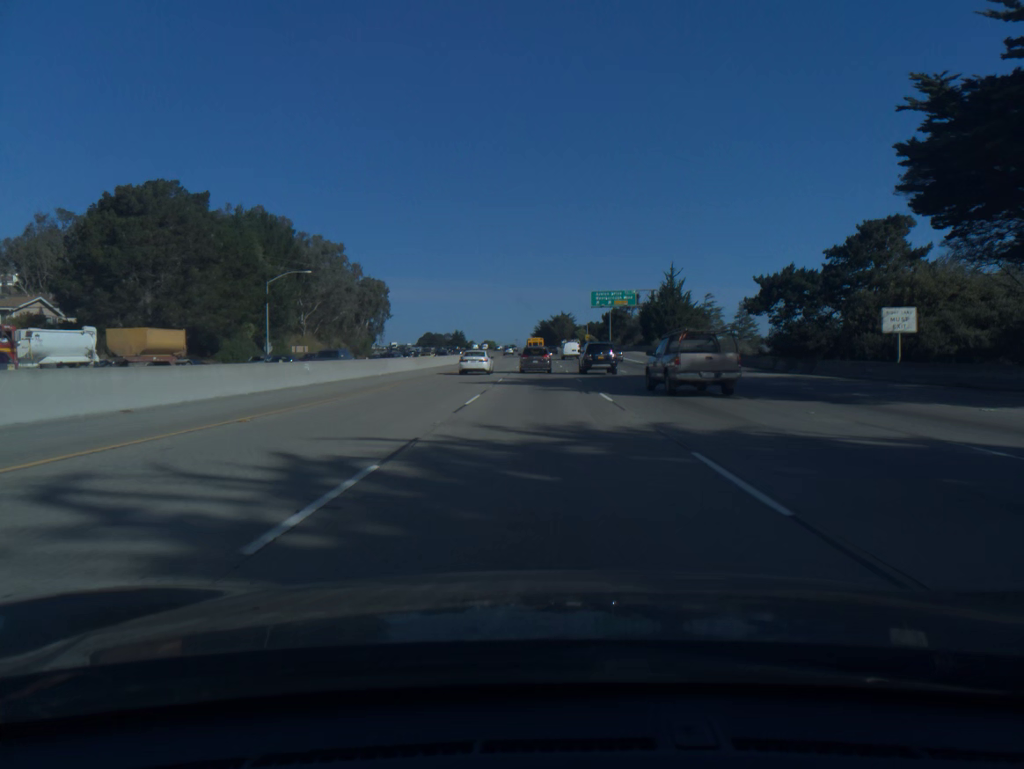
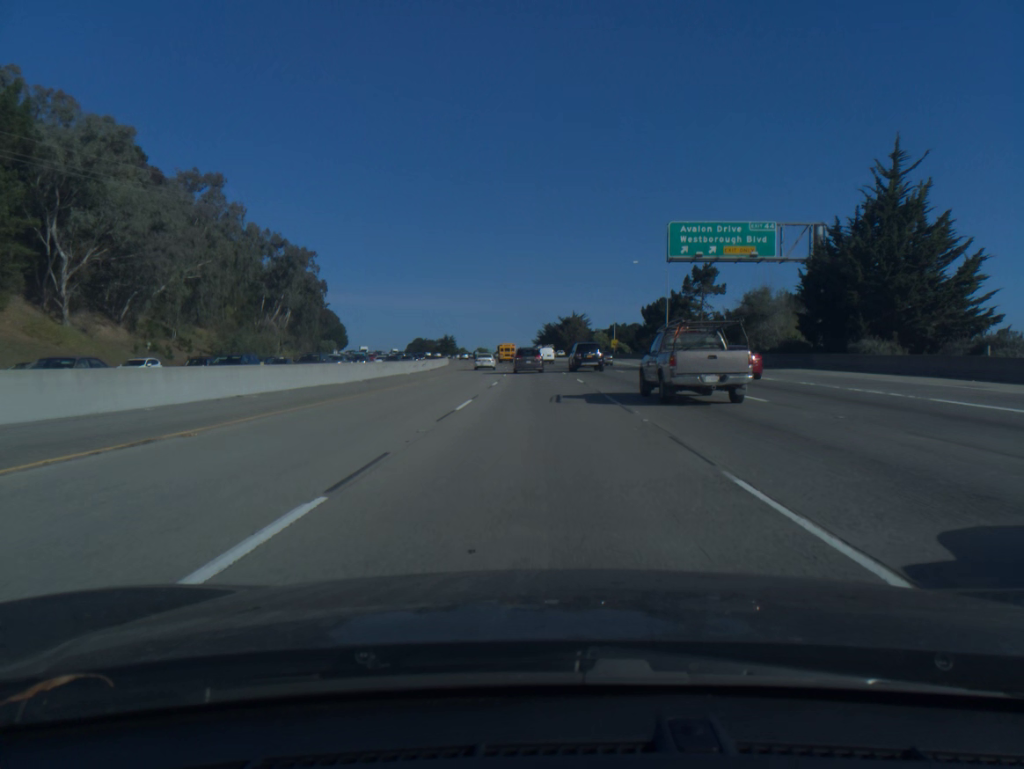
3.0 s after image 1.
(-0.2, +75.0) m; 0°
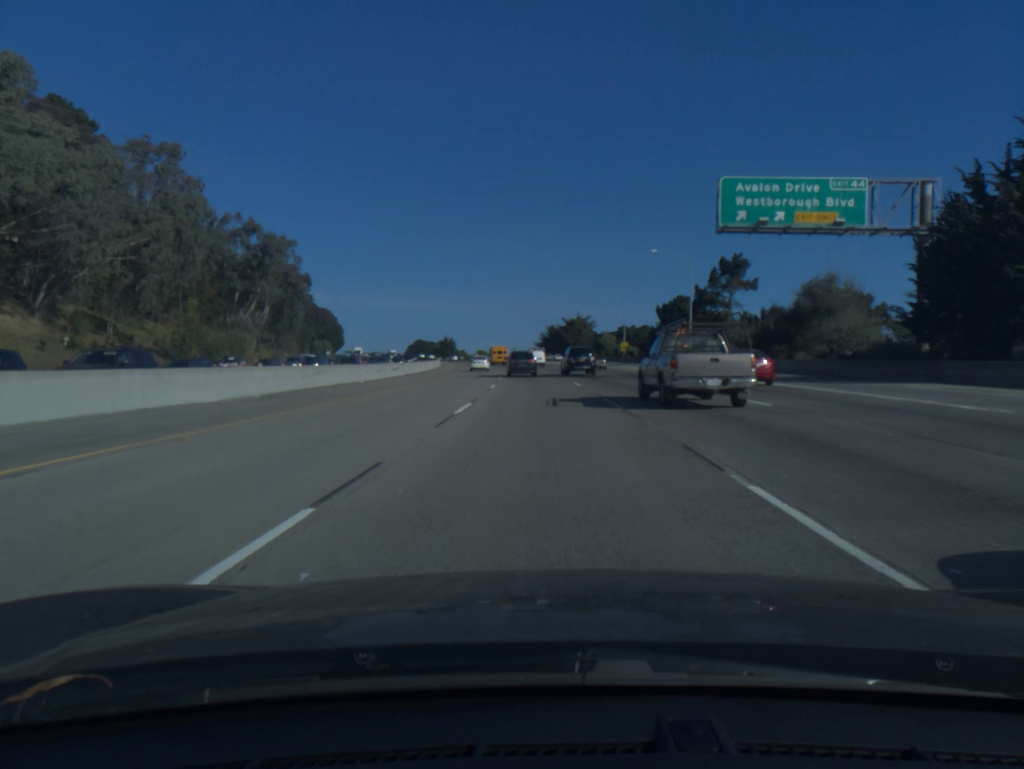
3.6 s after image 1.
(0.0, +14.9) m; 0°
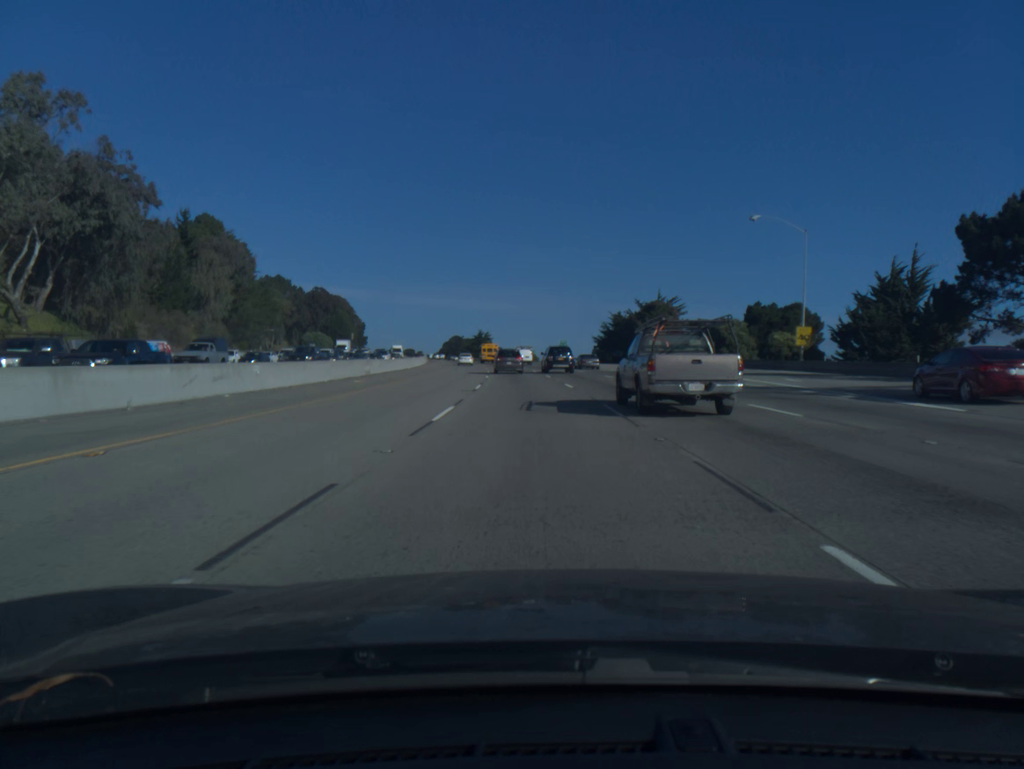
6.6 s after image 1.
(-1.9, +75.2) m; -4°
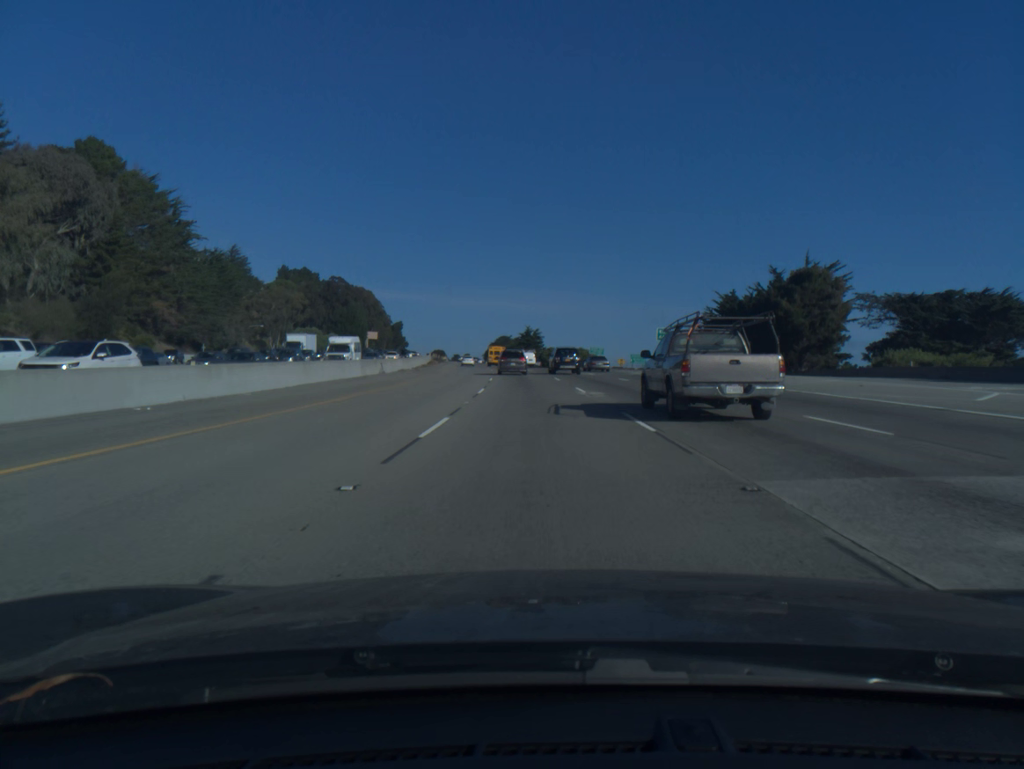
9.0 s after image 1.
(-2.2, +61.3) m; -4°
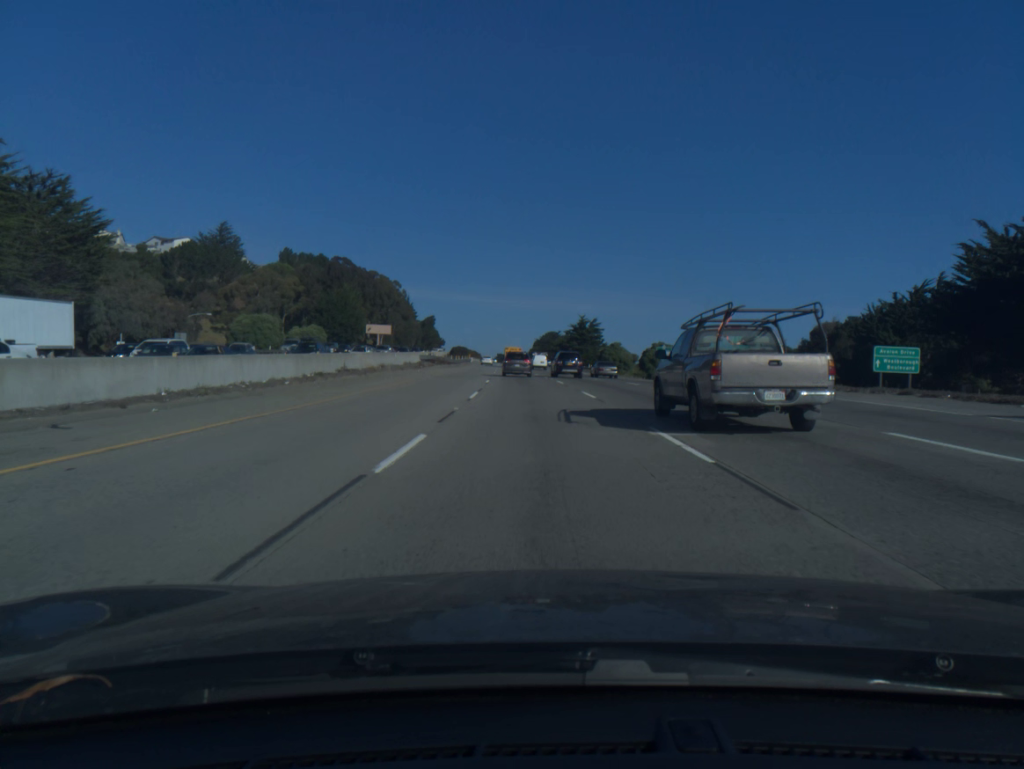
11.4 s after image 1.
(-2.0, +61.9) m; -4°
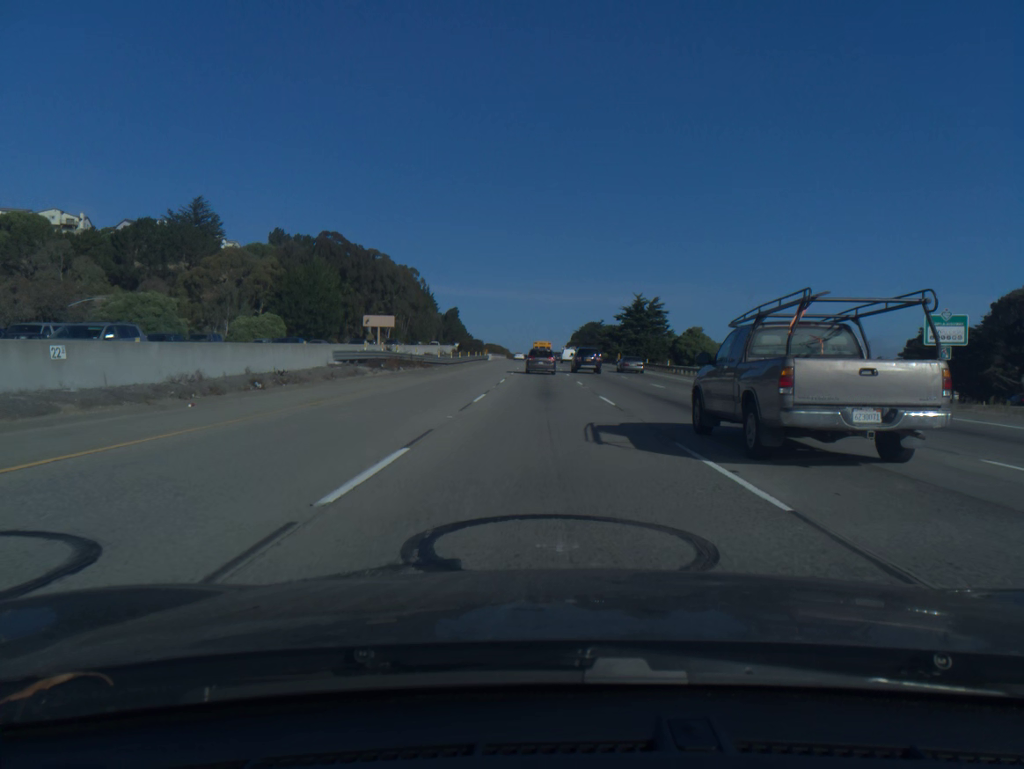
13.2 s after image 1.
(-1.1, +46.1) m; -3°
